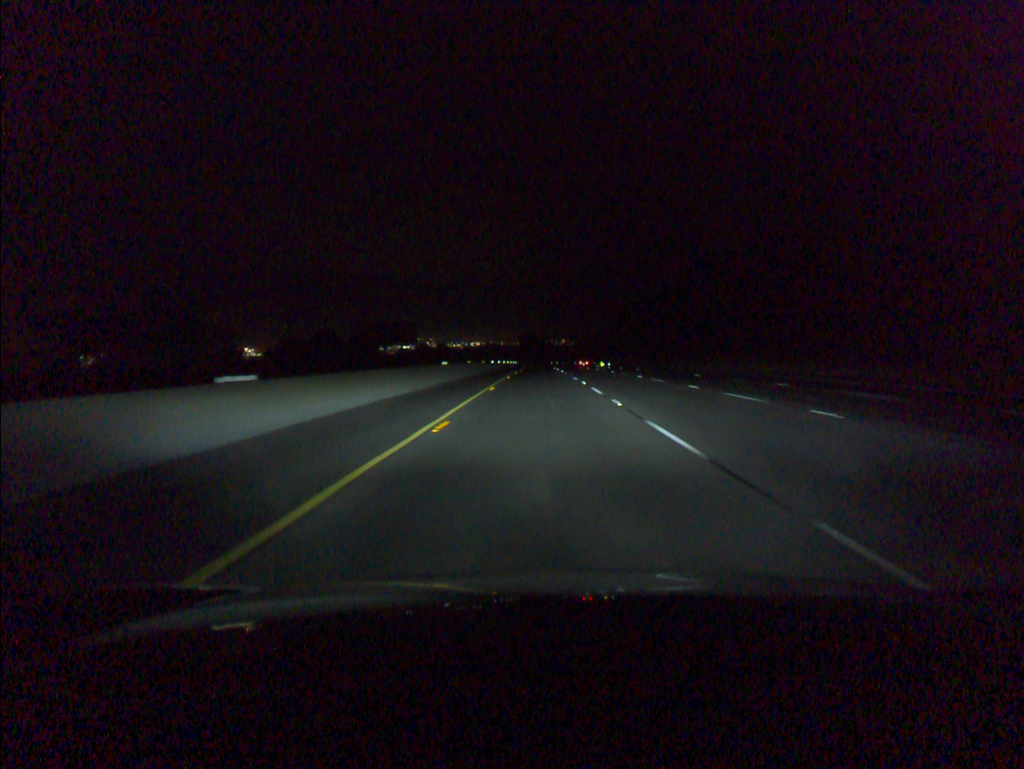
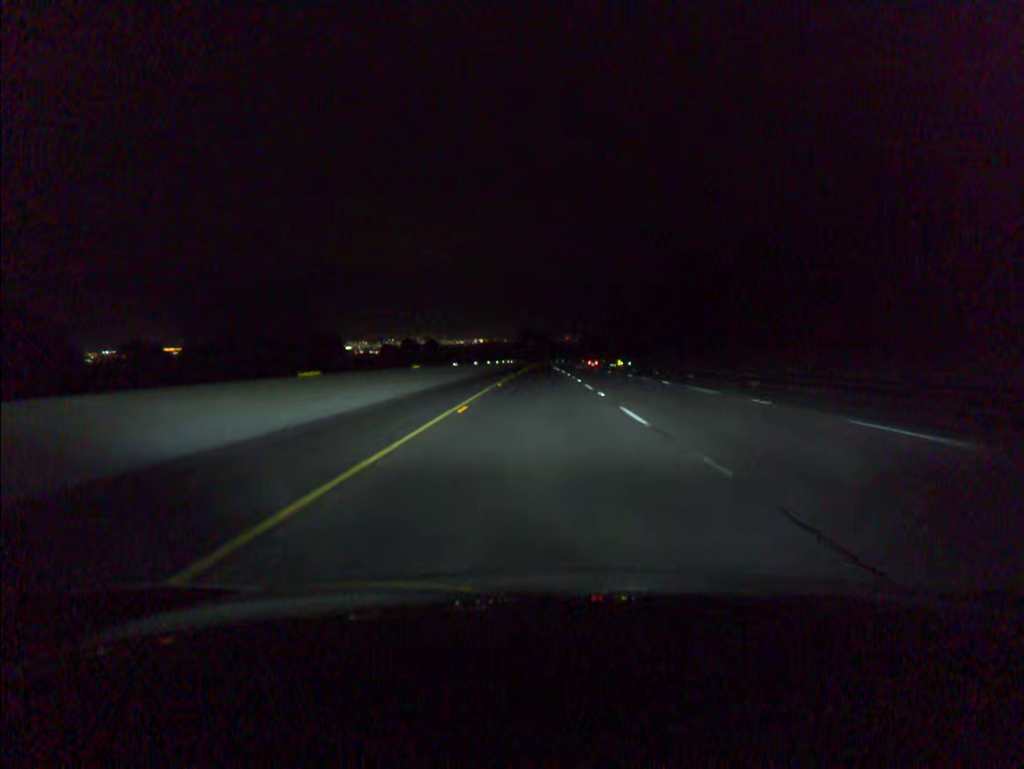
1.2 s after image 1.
(-0.1, +39.5) m; 0°
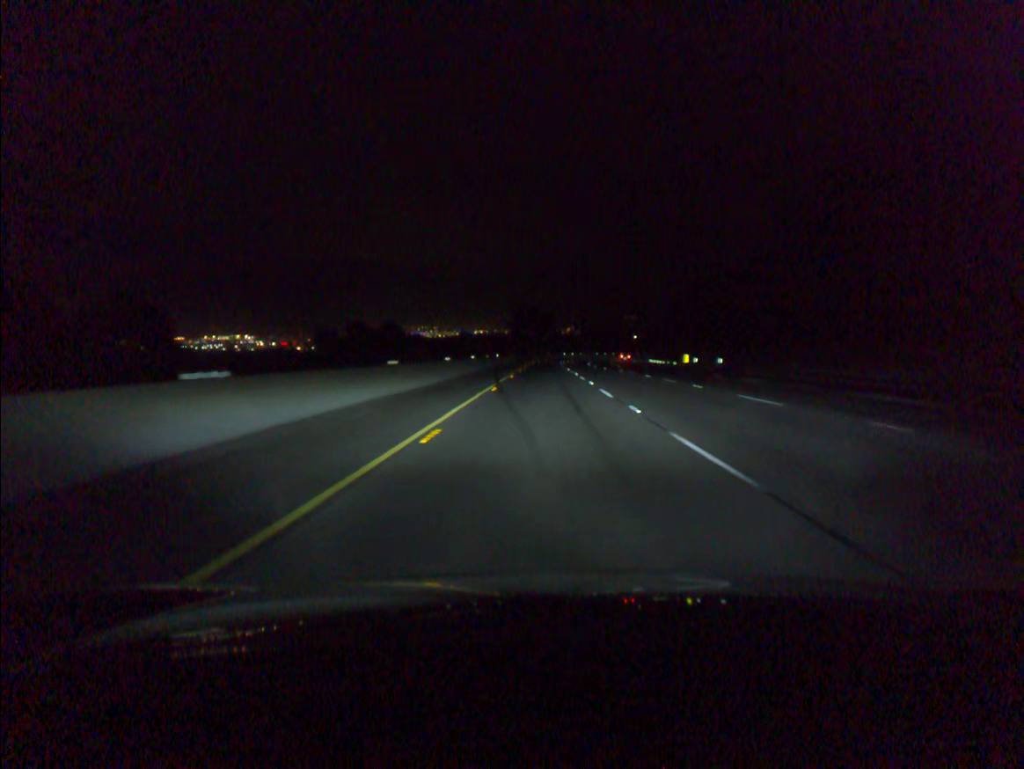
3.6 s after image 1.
(-0.3, +79.1) m; 0°
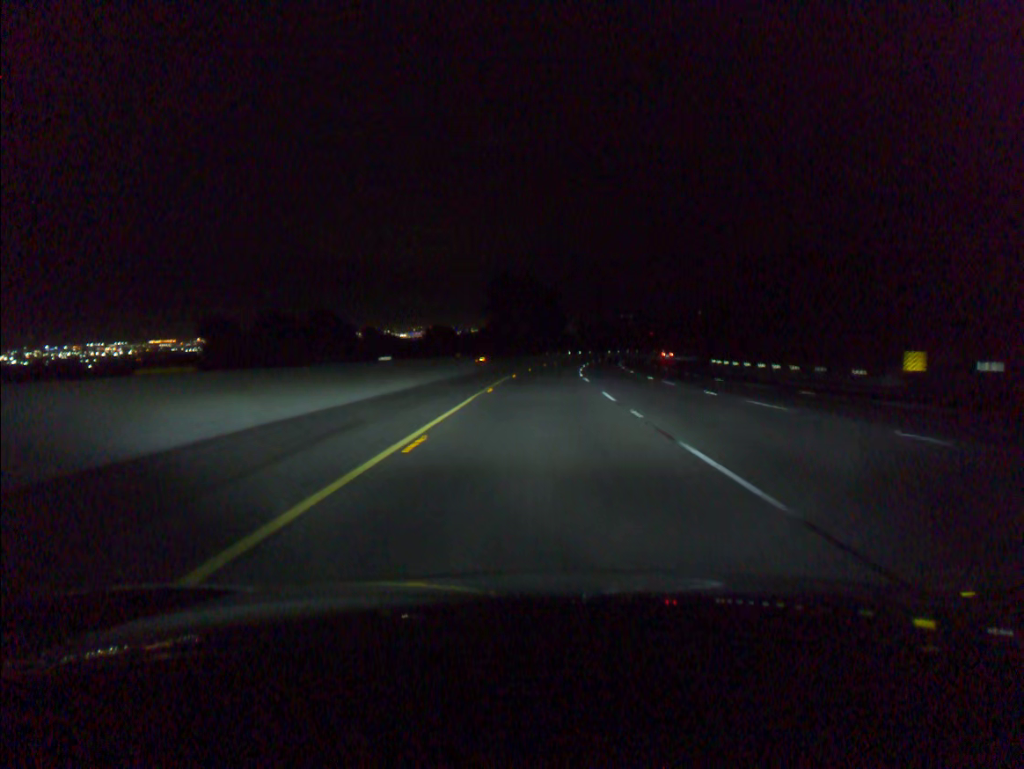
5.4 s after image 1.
(+0.1, +59.4) m; 0°
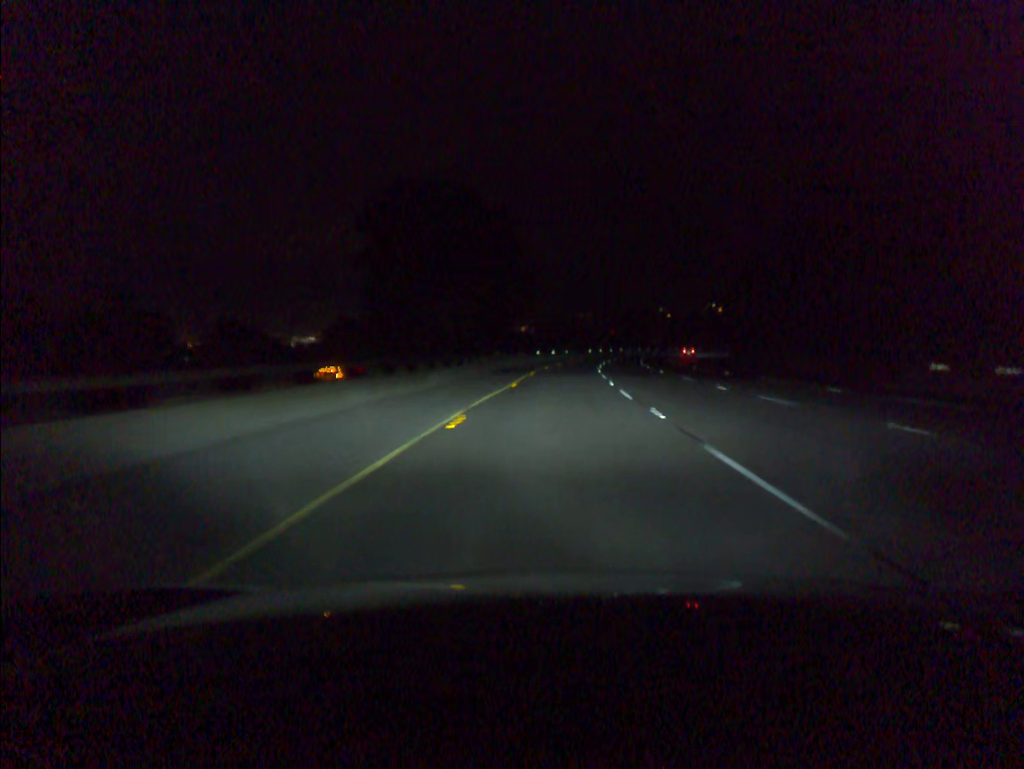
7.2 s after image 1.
(+1.0, +59.4) m; +3°
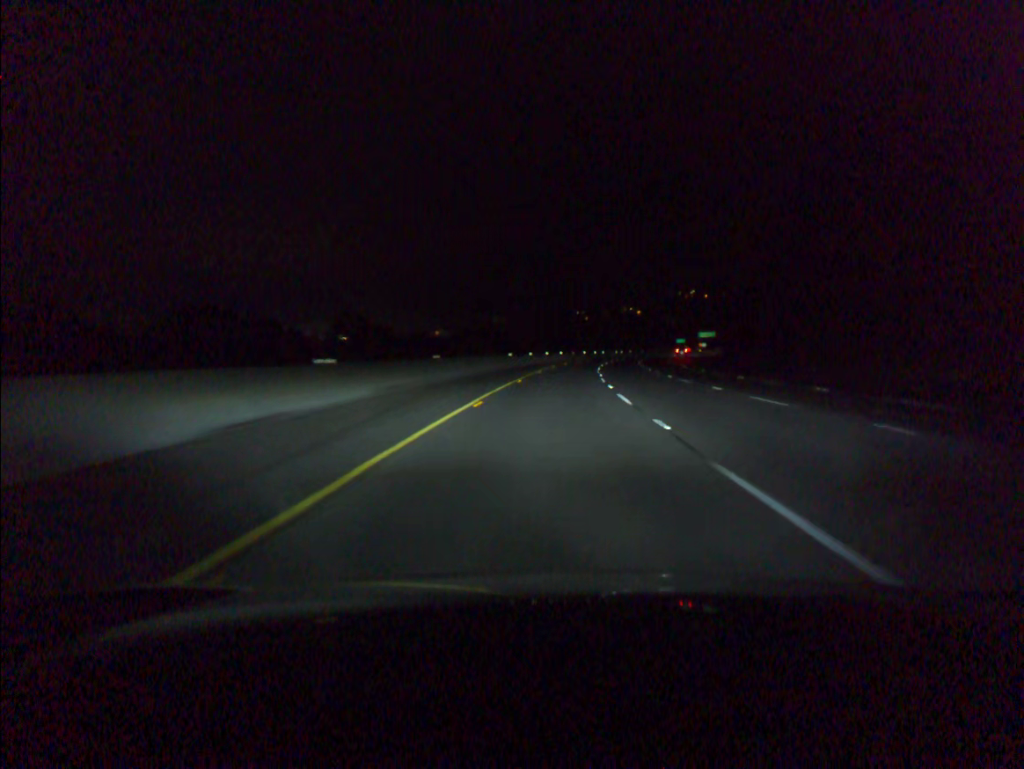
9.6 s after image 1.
(+4.5, +79.0) m; +6°
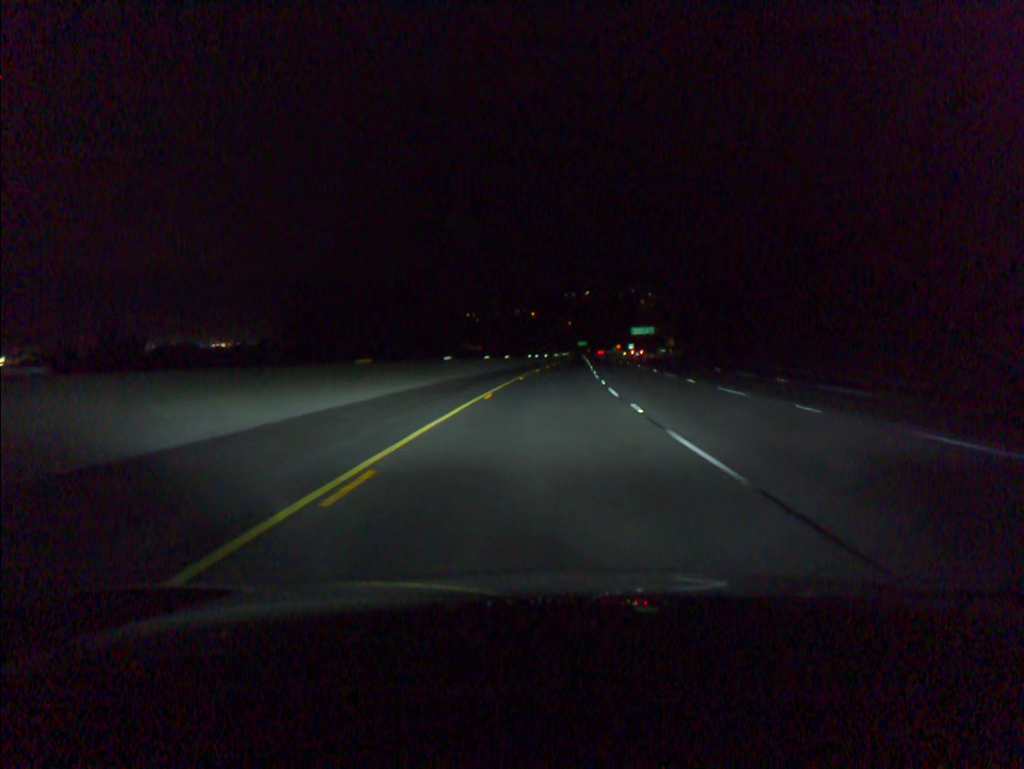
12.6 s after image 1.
(+6.7, +98.7) m; +8°
